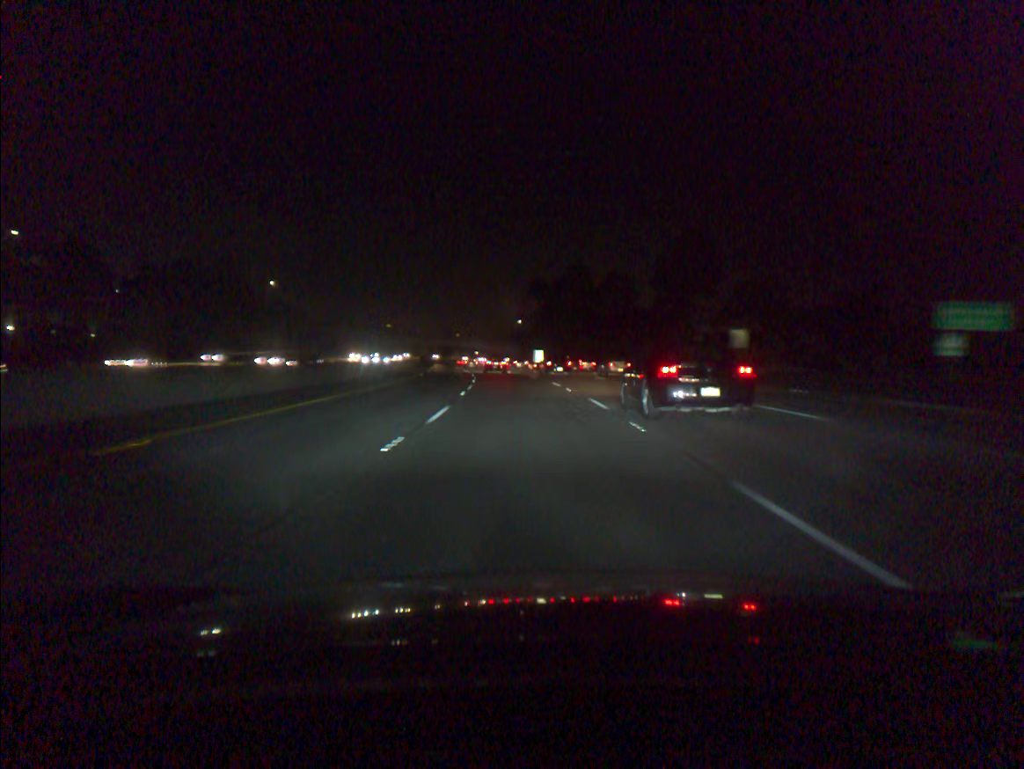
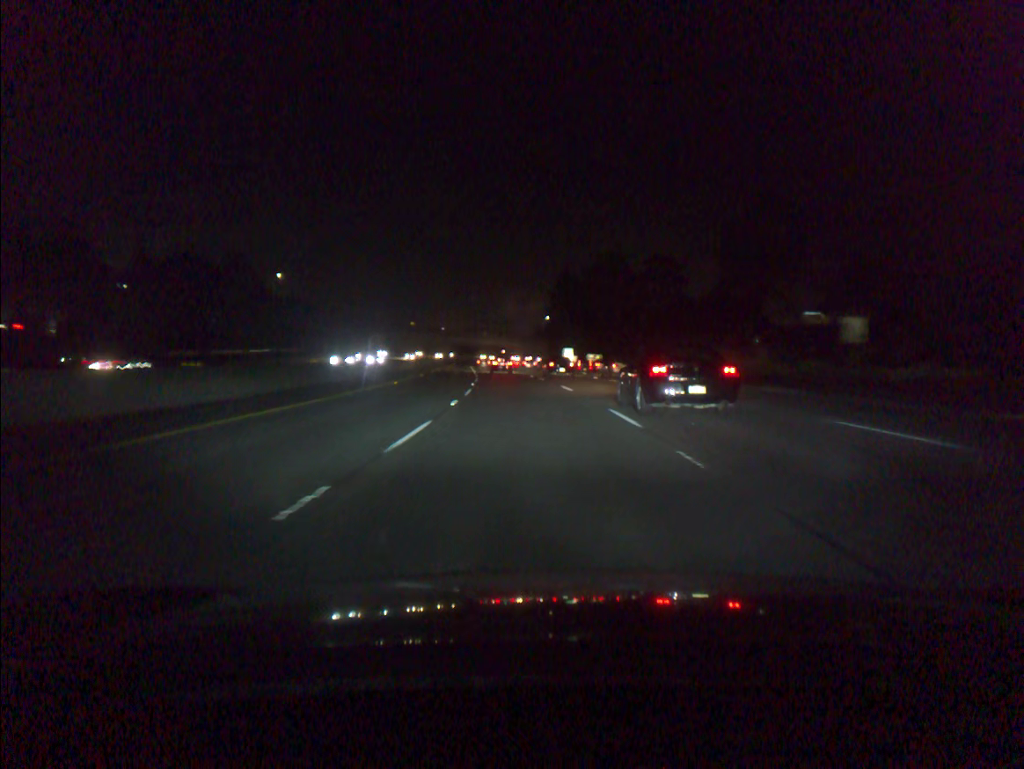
(-0.3, +19.0) m; -2°
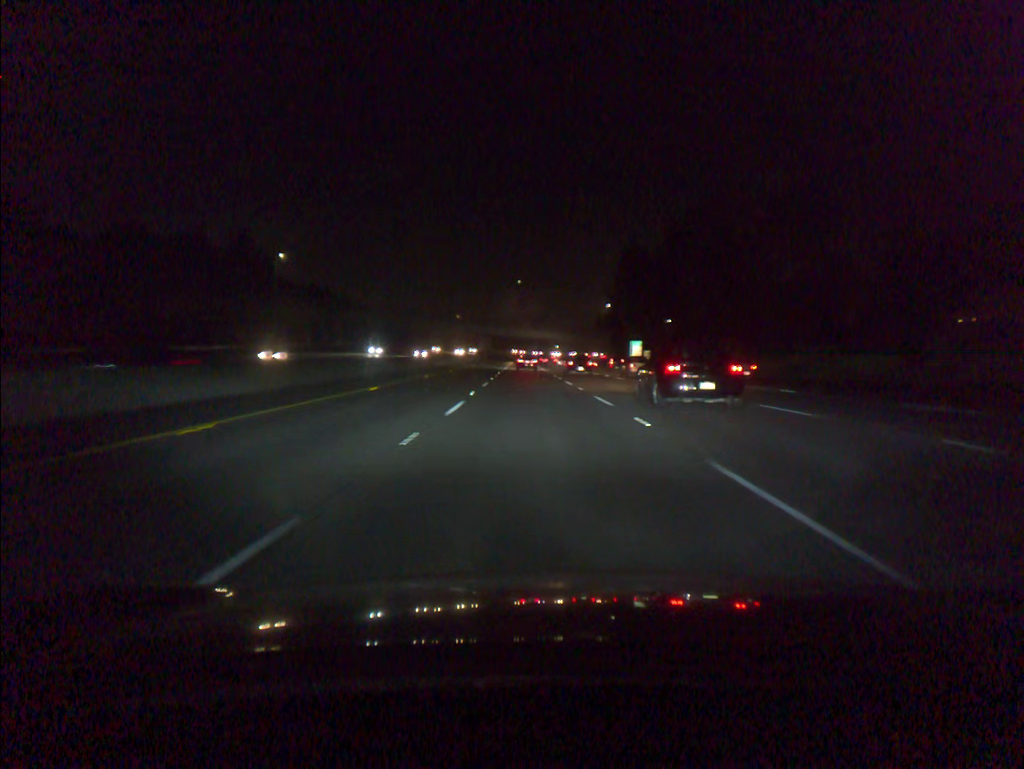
(-1.3, +38.1) m; -4°
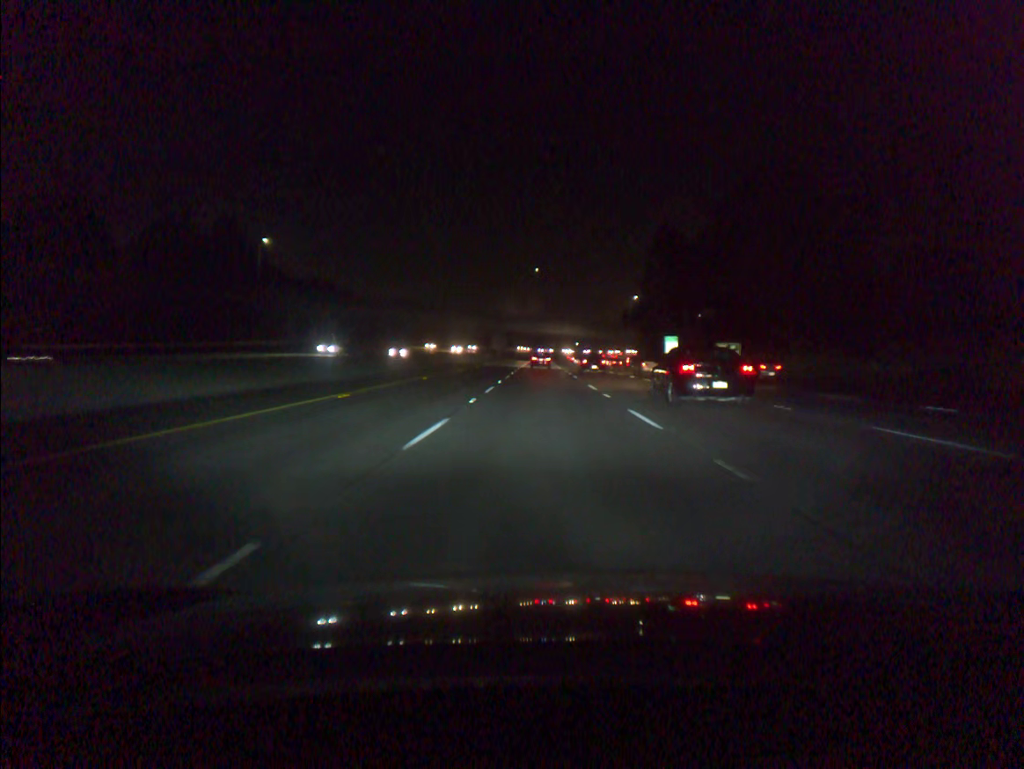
(-0.3, +20.6) m; -1°
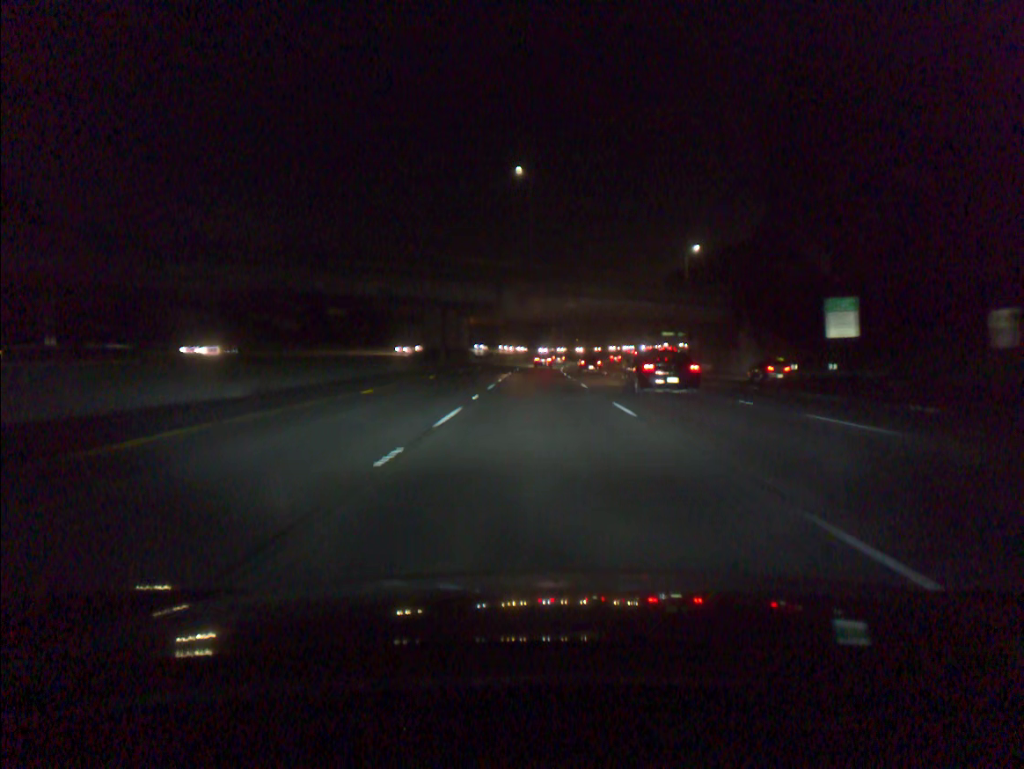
(0.0, +84.4) m; 0°
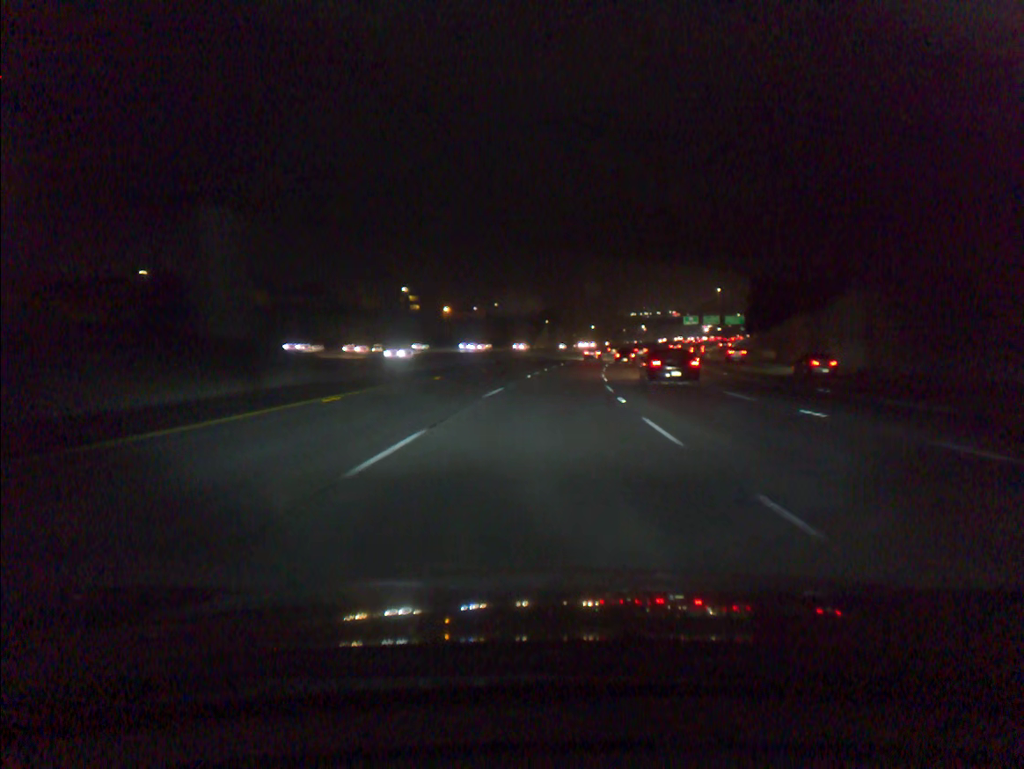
(-0.1, +63.7) m; +1°
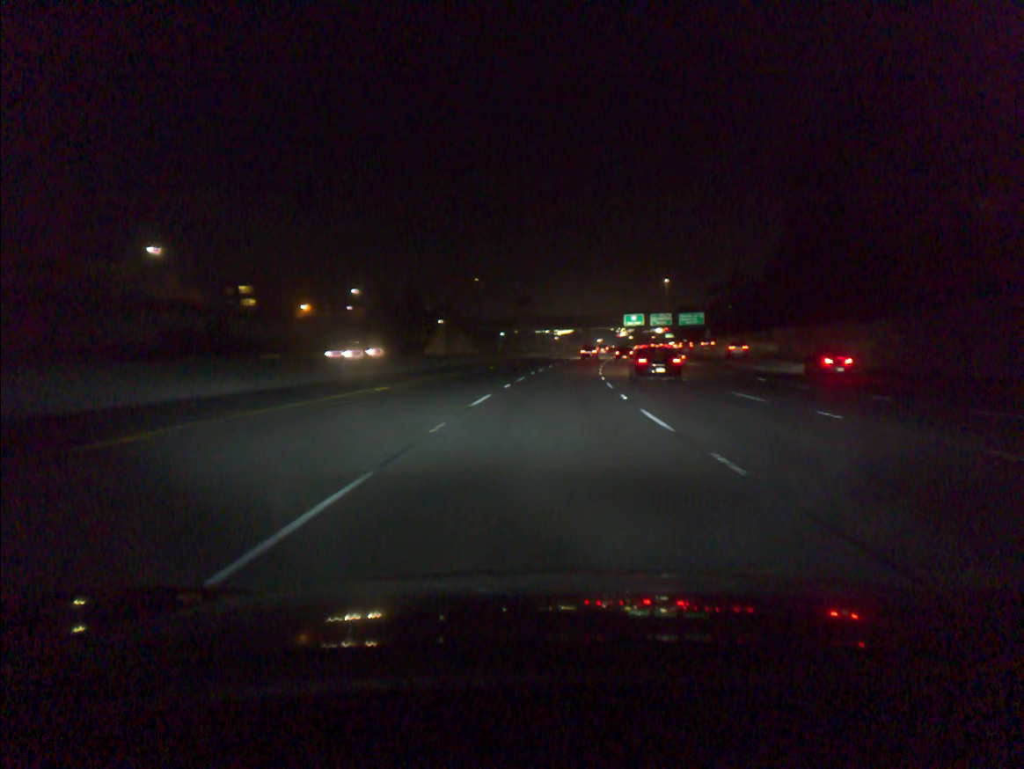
(+3.5, +66.7) m; +7°
